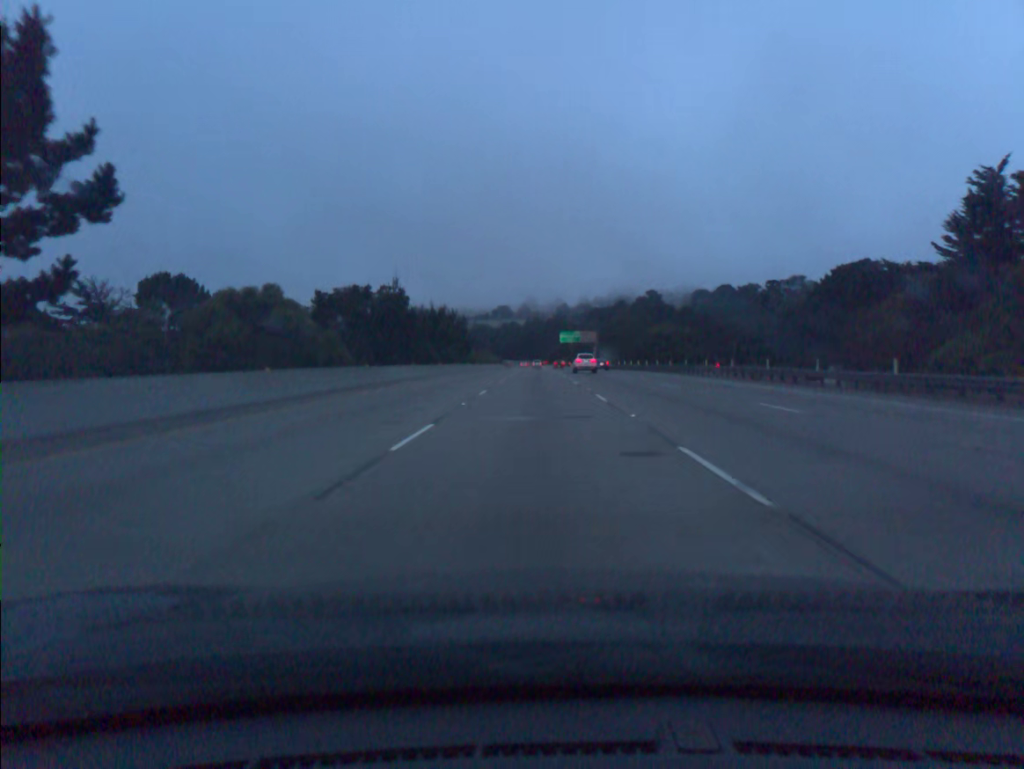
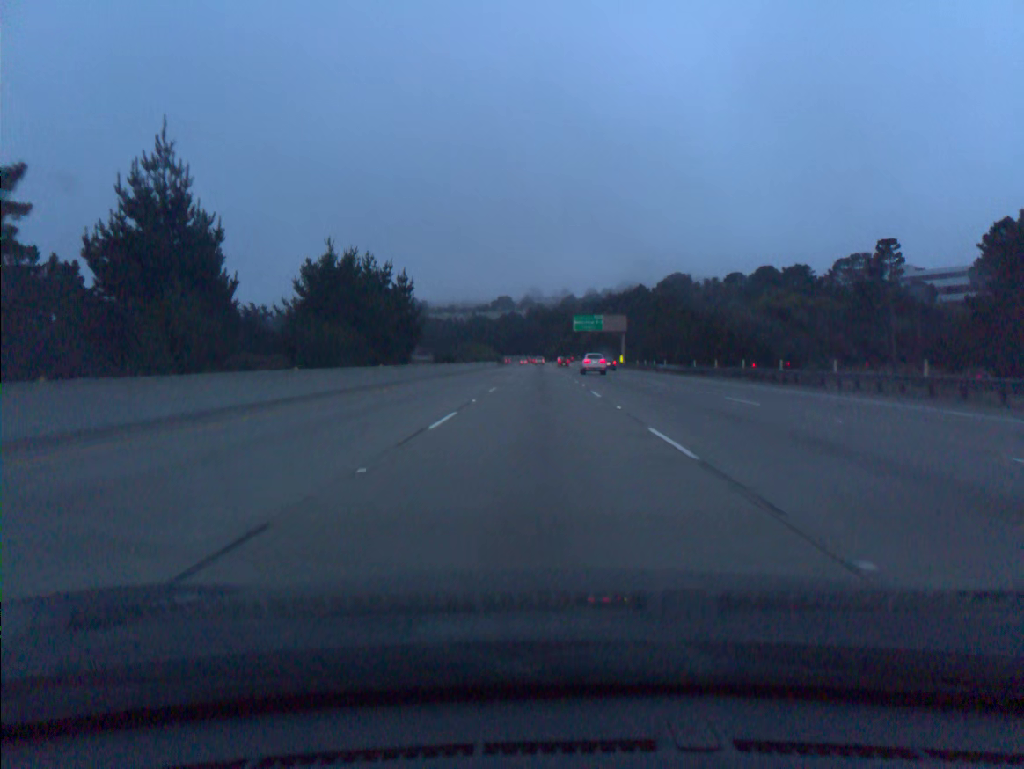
(-0.1, +55.4) m; 0°
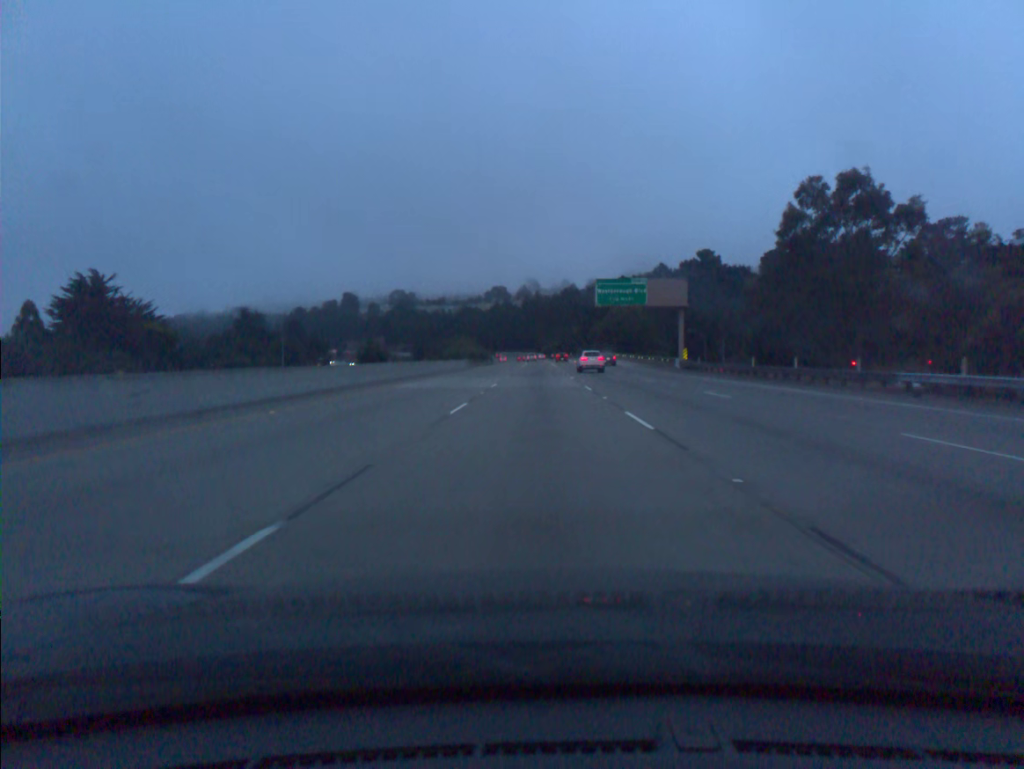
(+0.1, +55.4) m; 0°
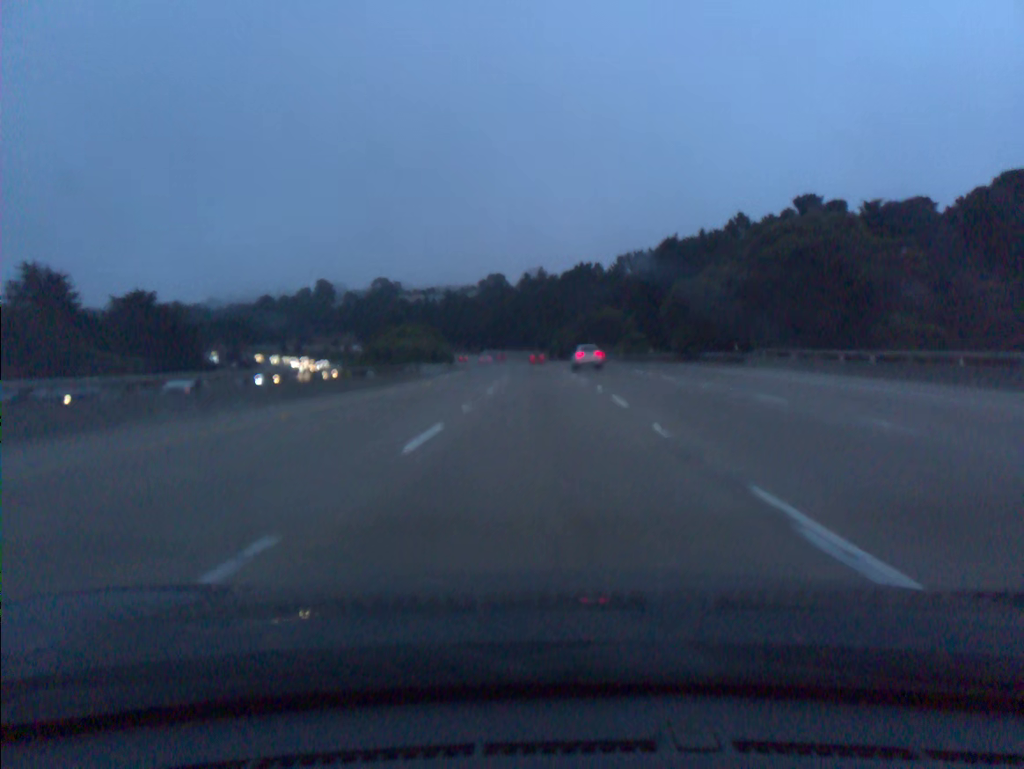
(-0.2, +92.0) m; 0°
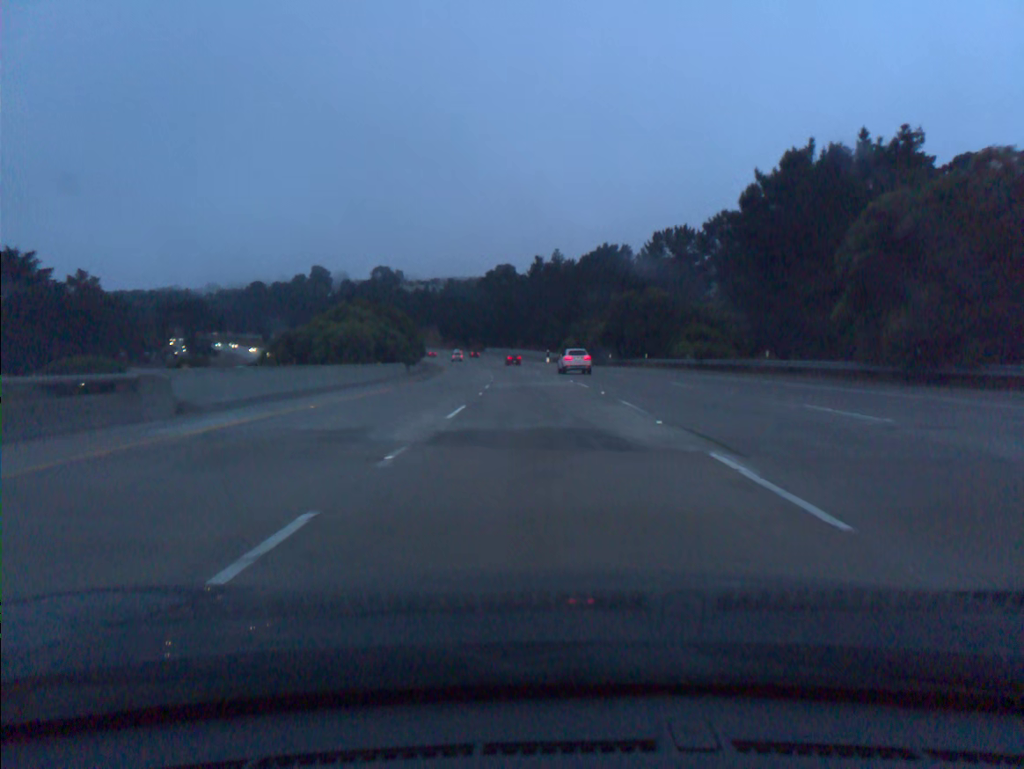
(-0.2, +36.7) m; -1°
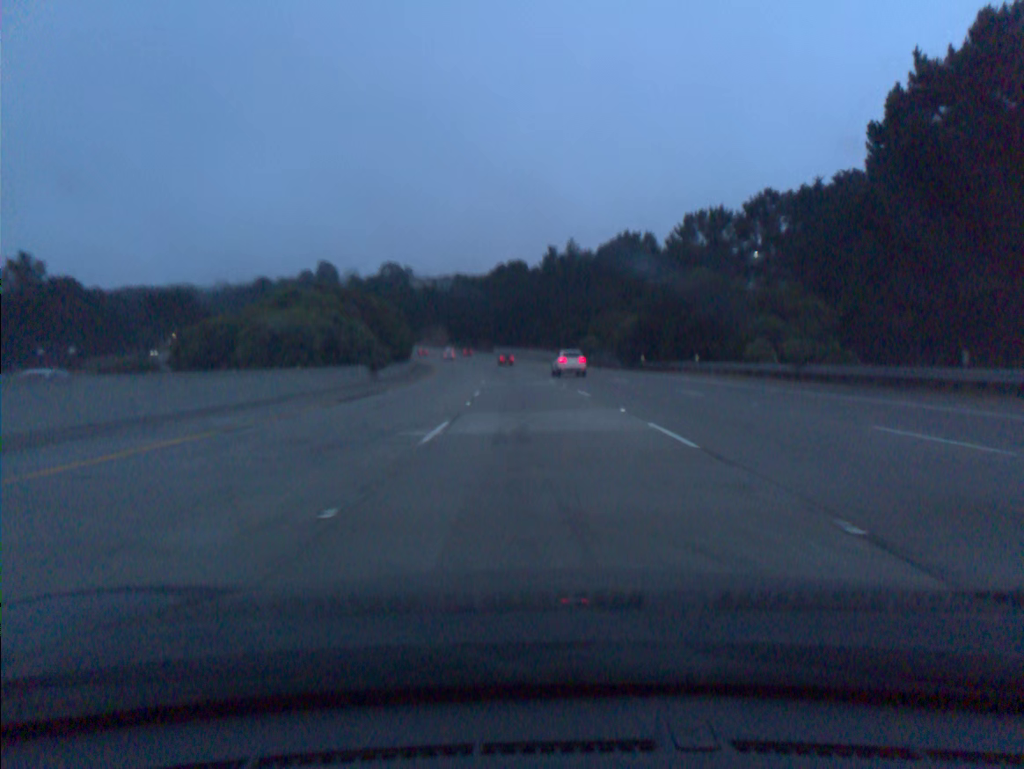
(-0.1, +18.3) m; -1°
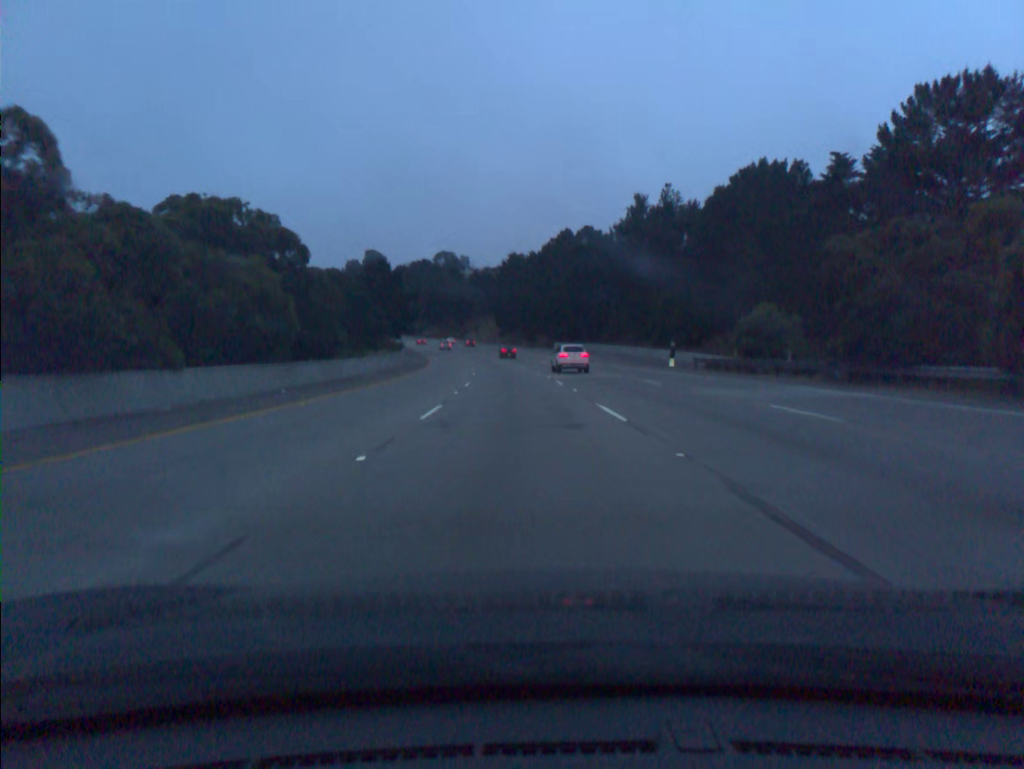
(-2.1, +54.9) m; -5°
